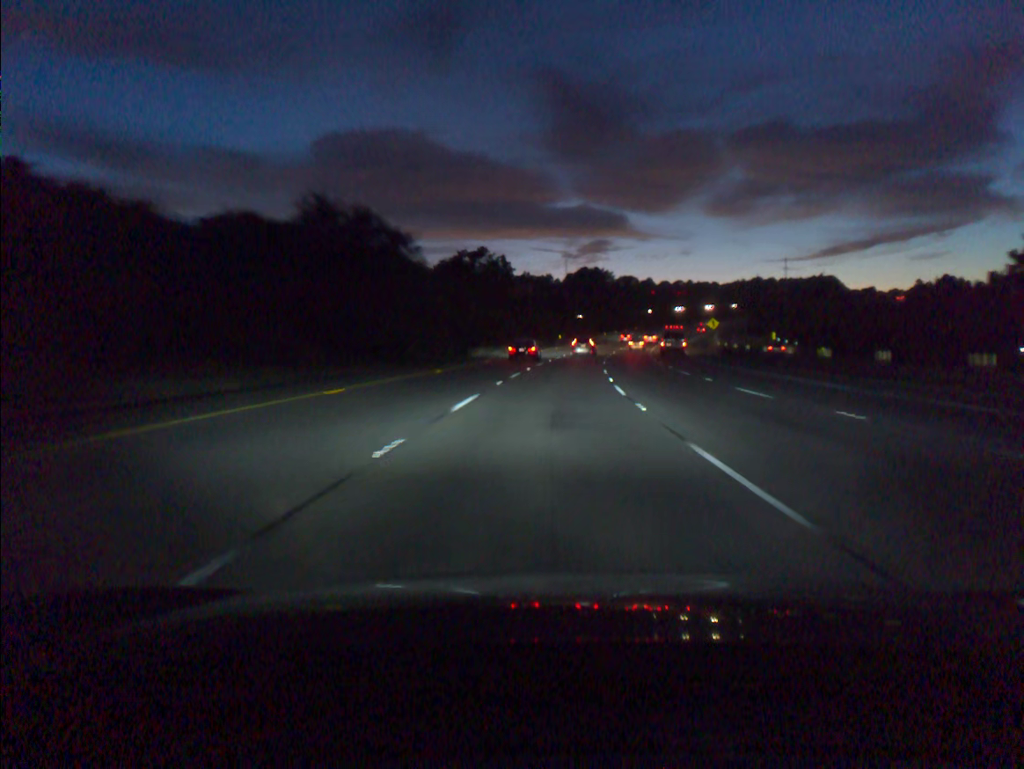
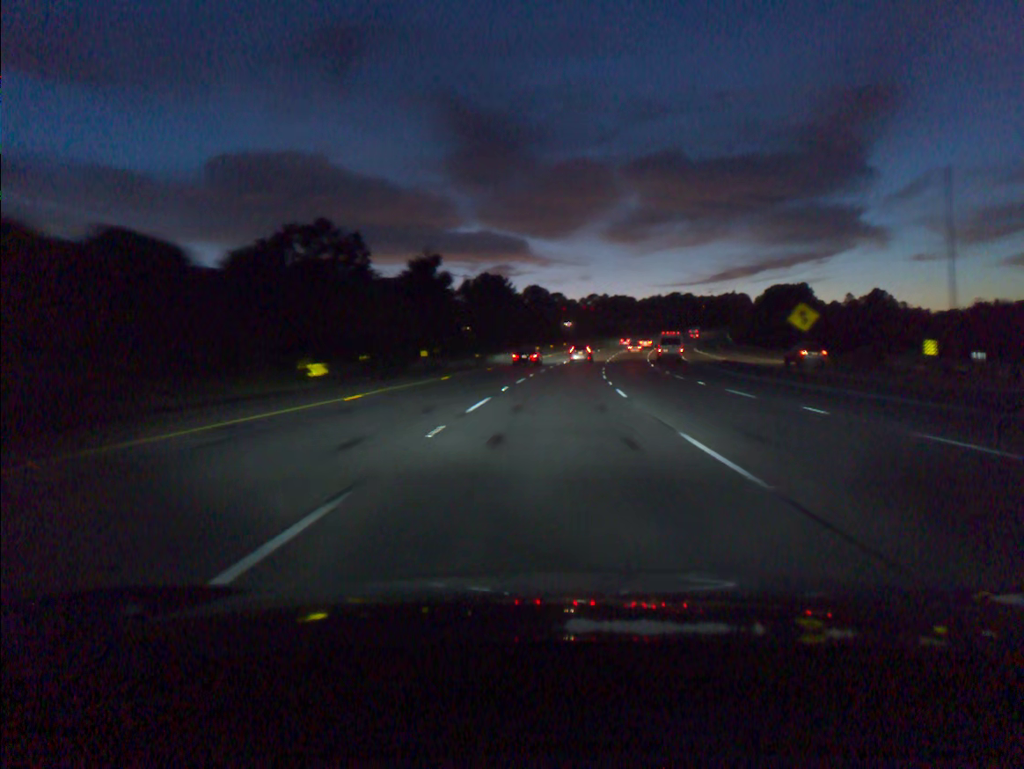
(+4.1, +71.0) m; +7°
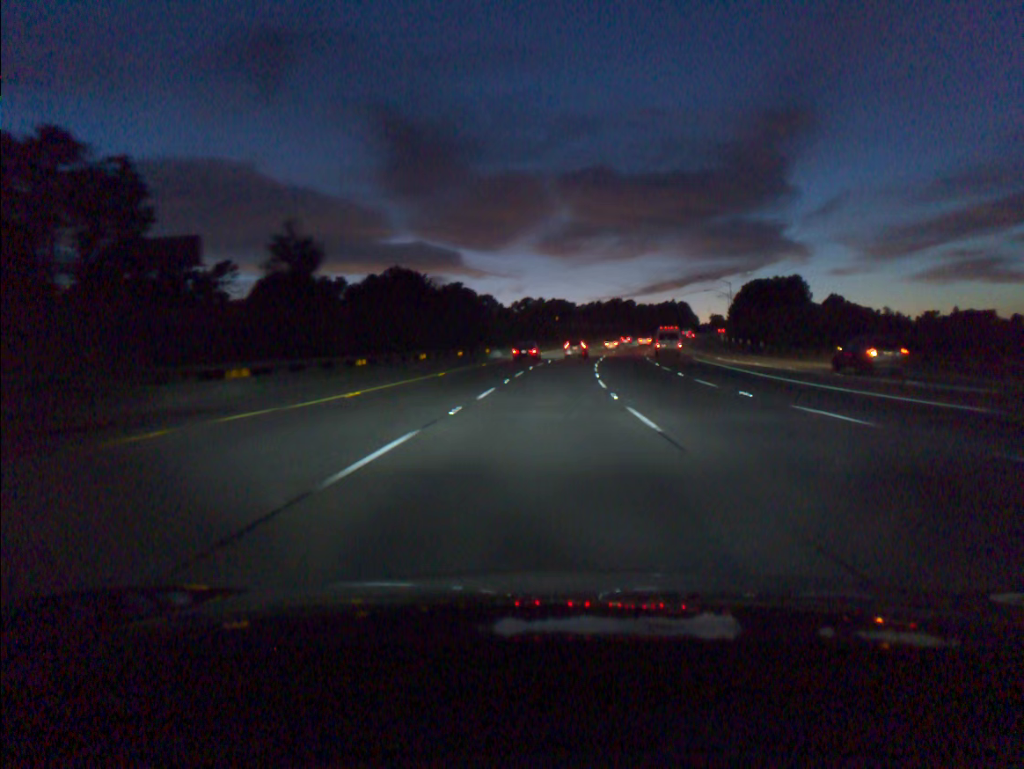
(+2.4, +53.1) m; +5°
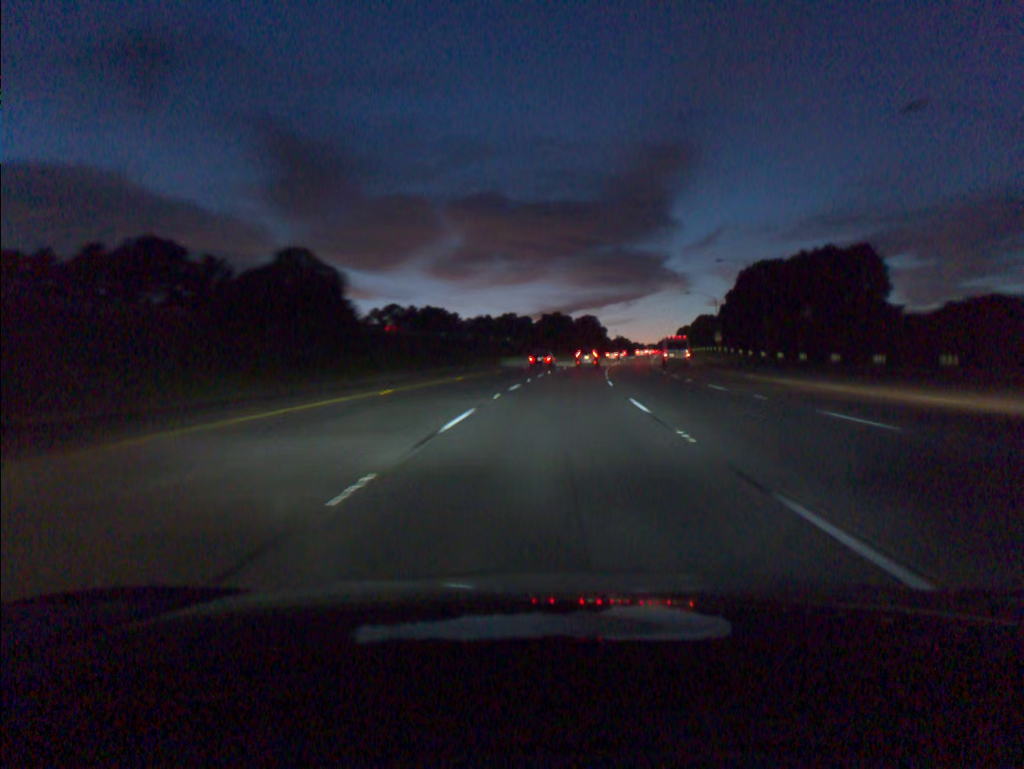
(+5.8, +87.6) m; +8°
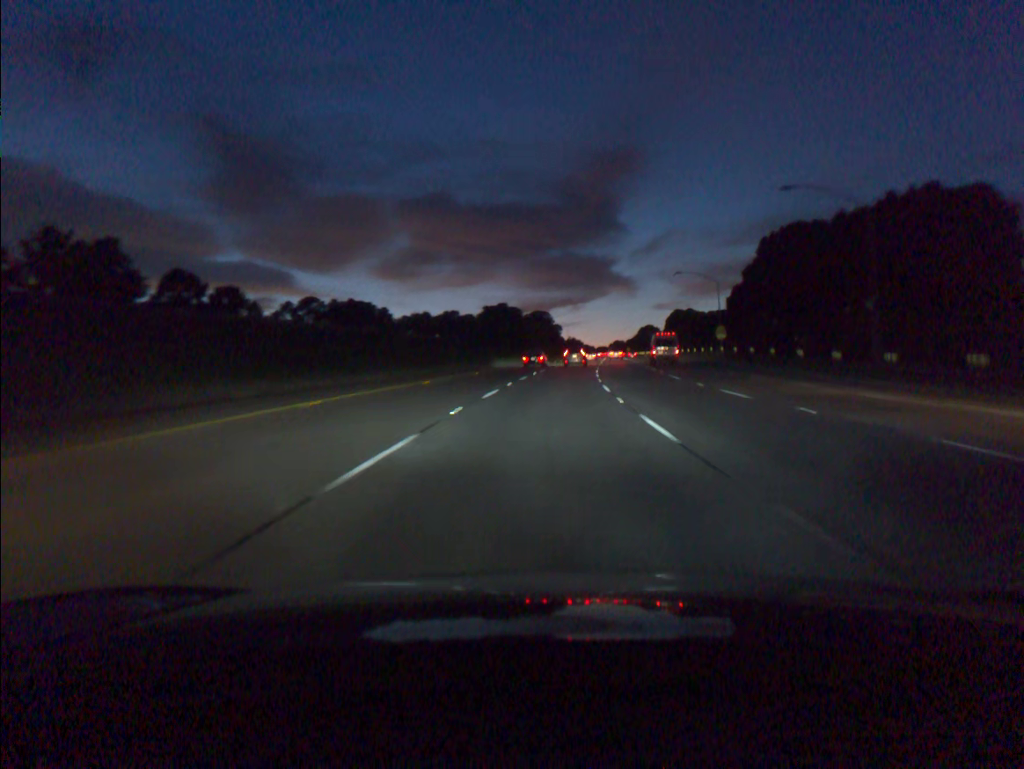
(+1.1, +34.9) m; +4°
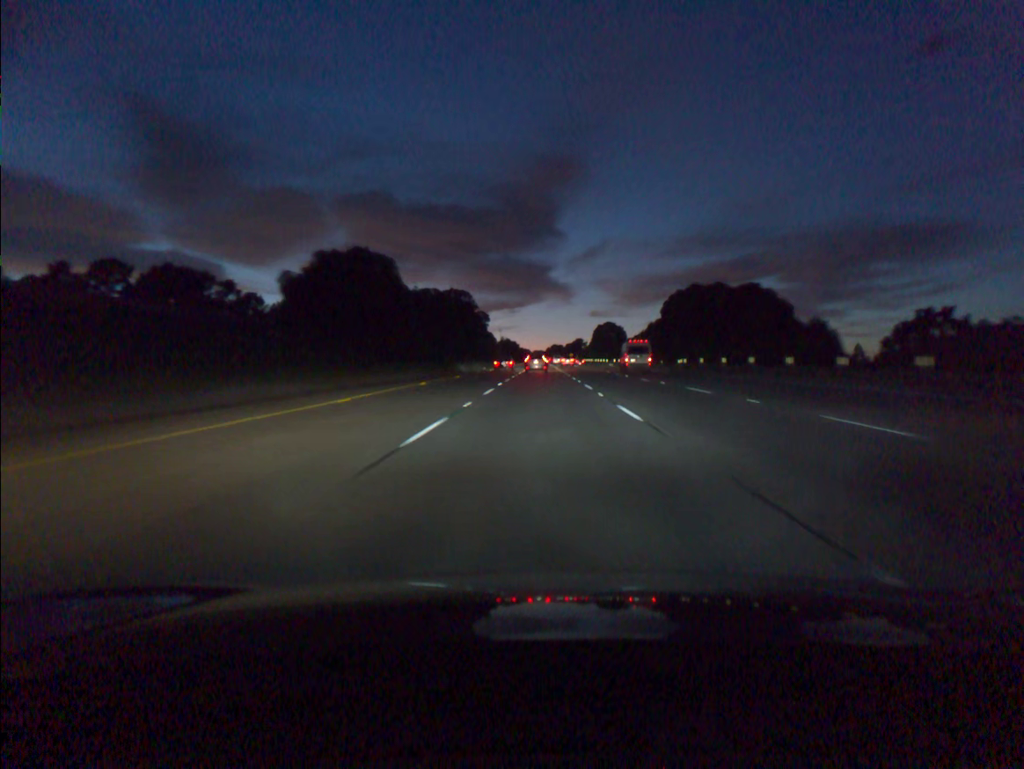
(+3.1, +69.2) m; +5°
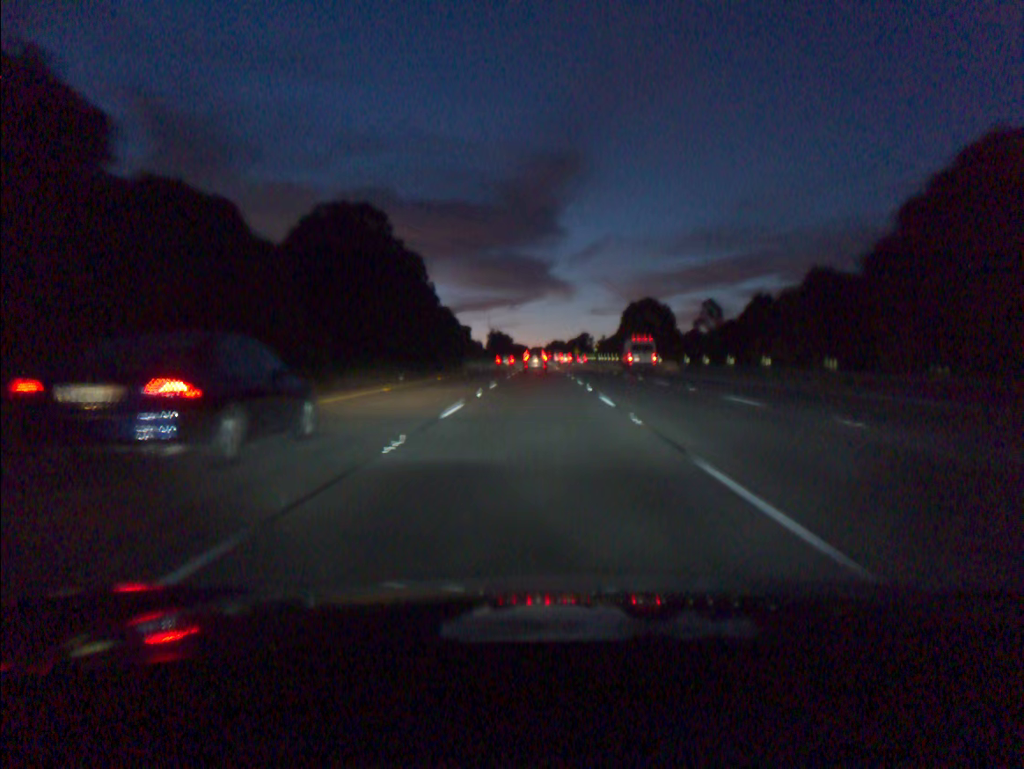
(+0.2, +68.3) m; 0°
